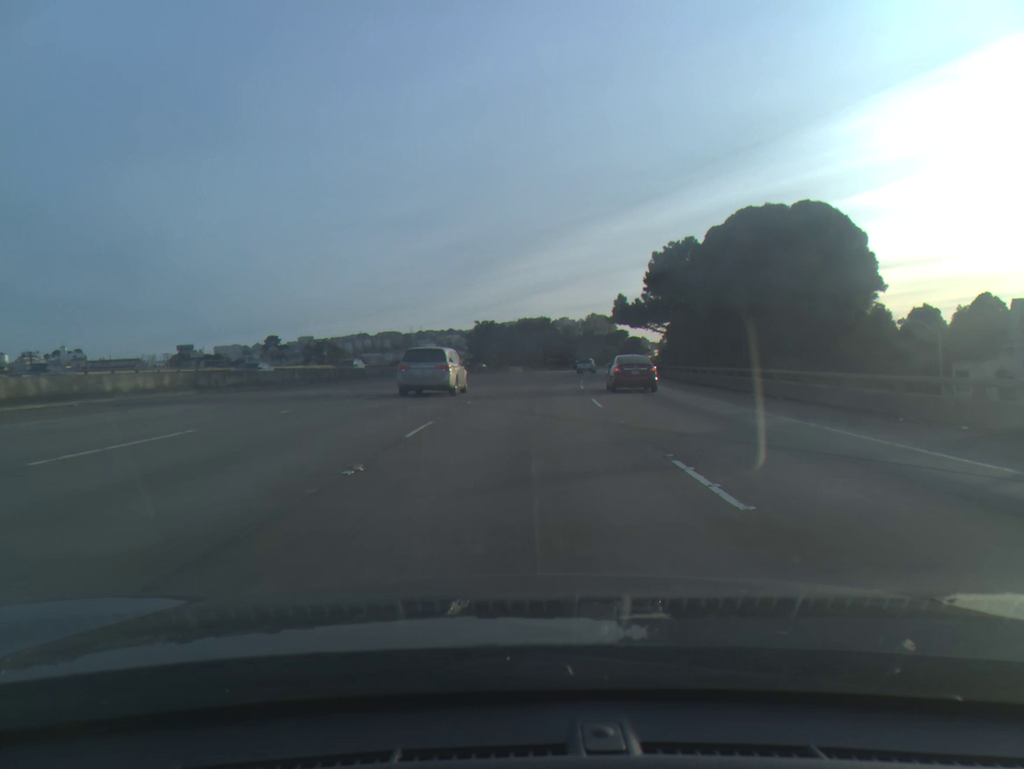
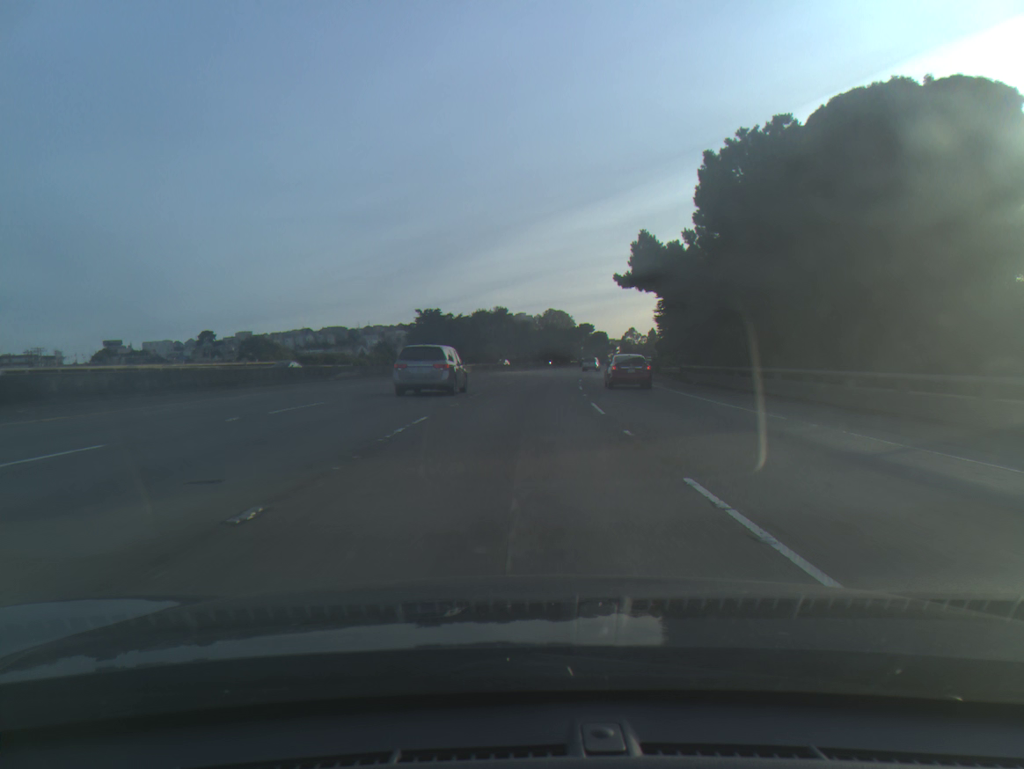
(+0.9, +31.4) m; +3°
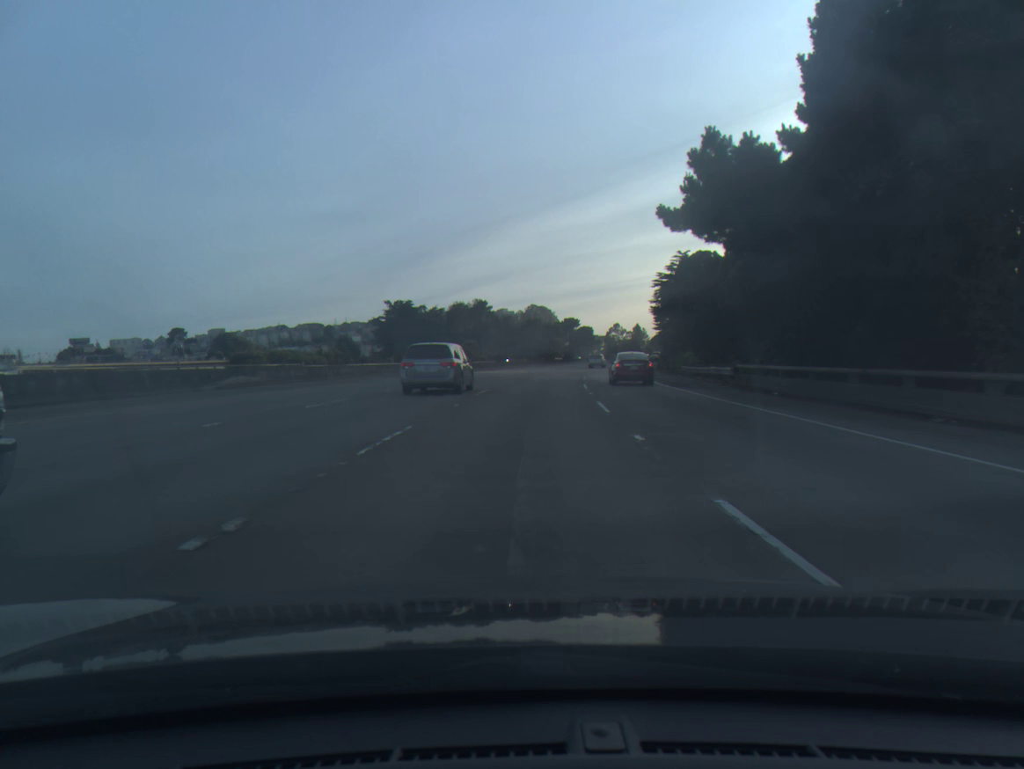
(+0.2, +15.5) m; +1°
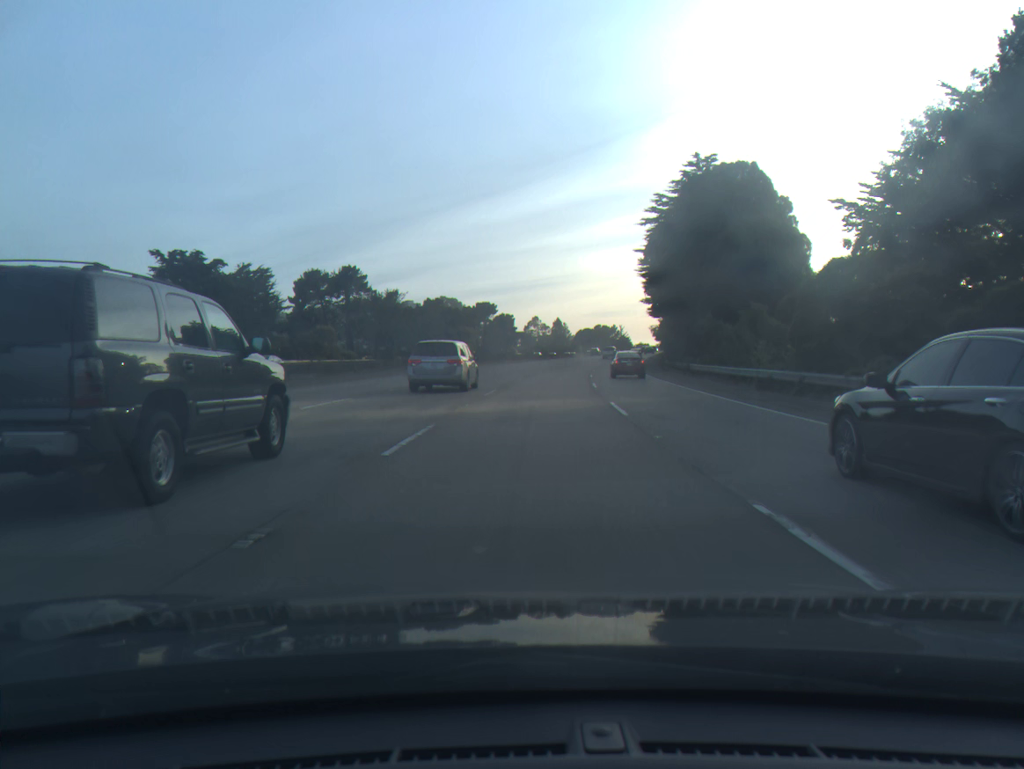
(+3.2, +60.2) m; +6°
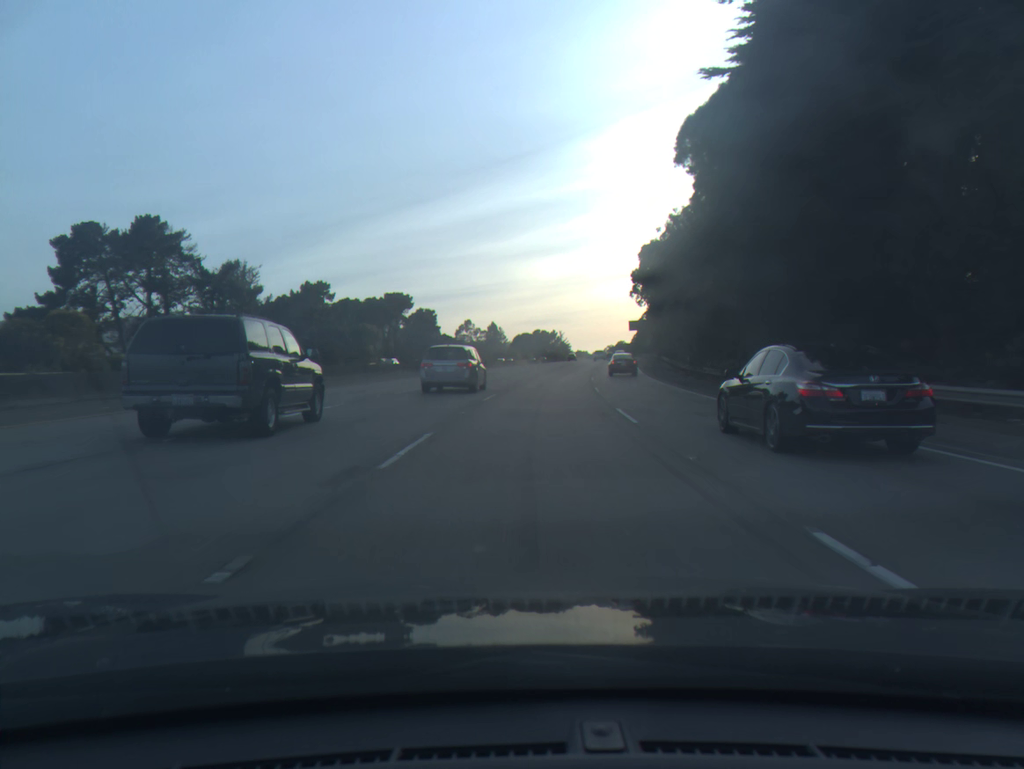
(+1.9, +44.4) m; +5°
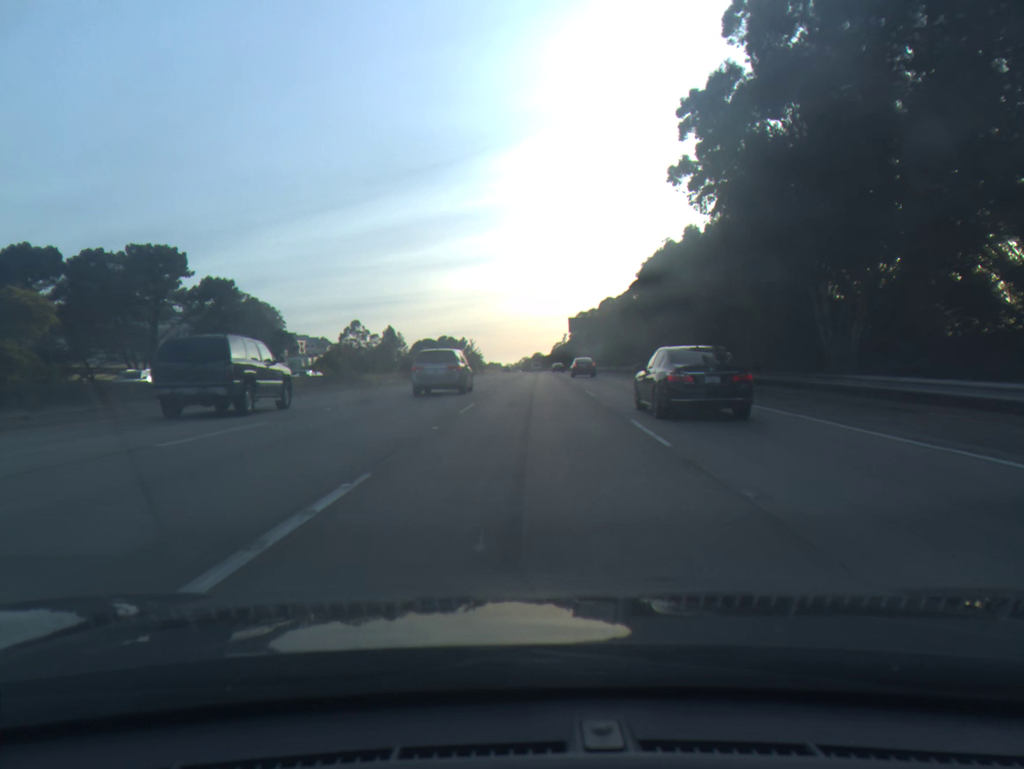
(+4.0, +62.7) m; +6°
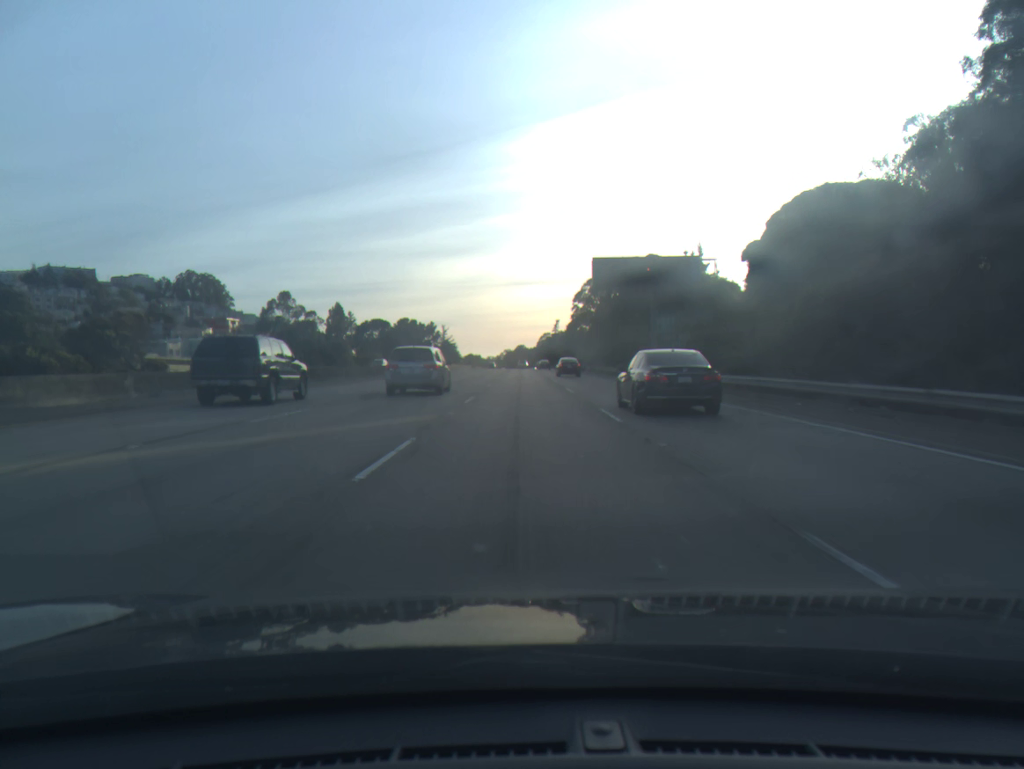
(+1.6, +68.4) m; +1°
